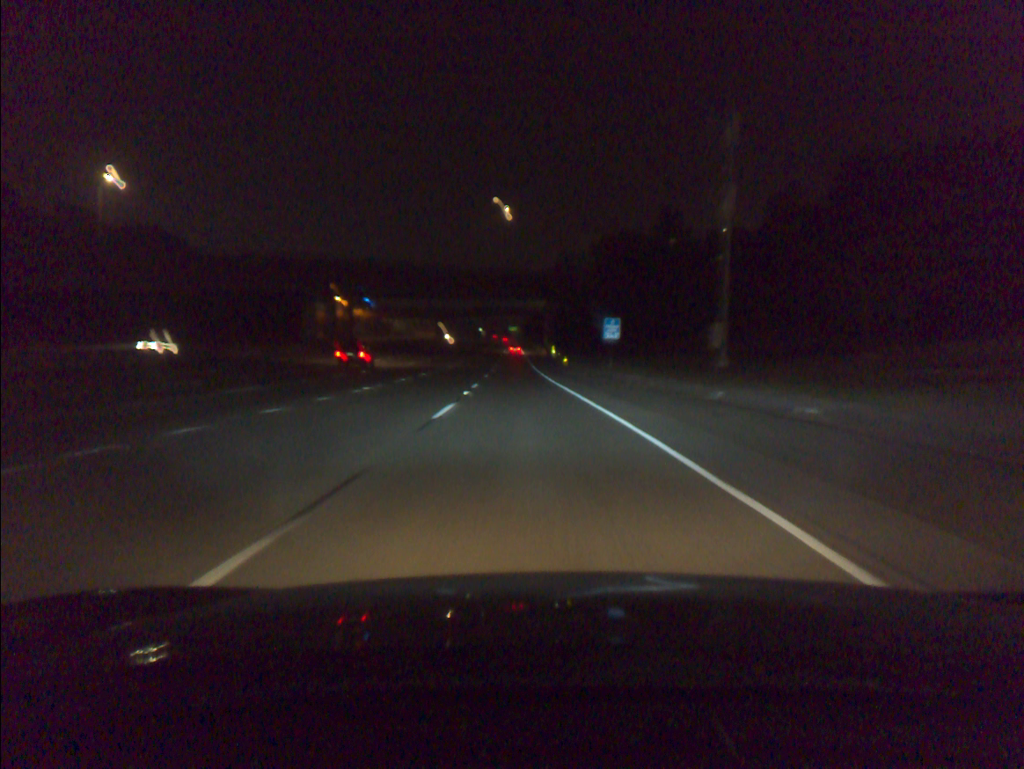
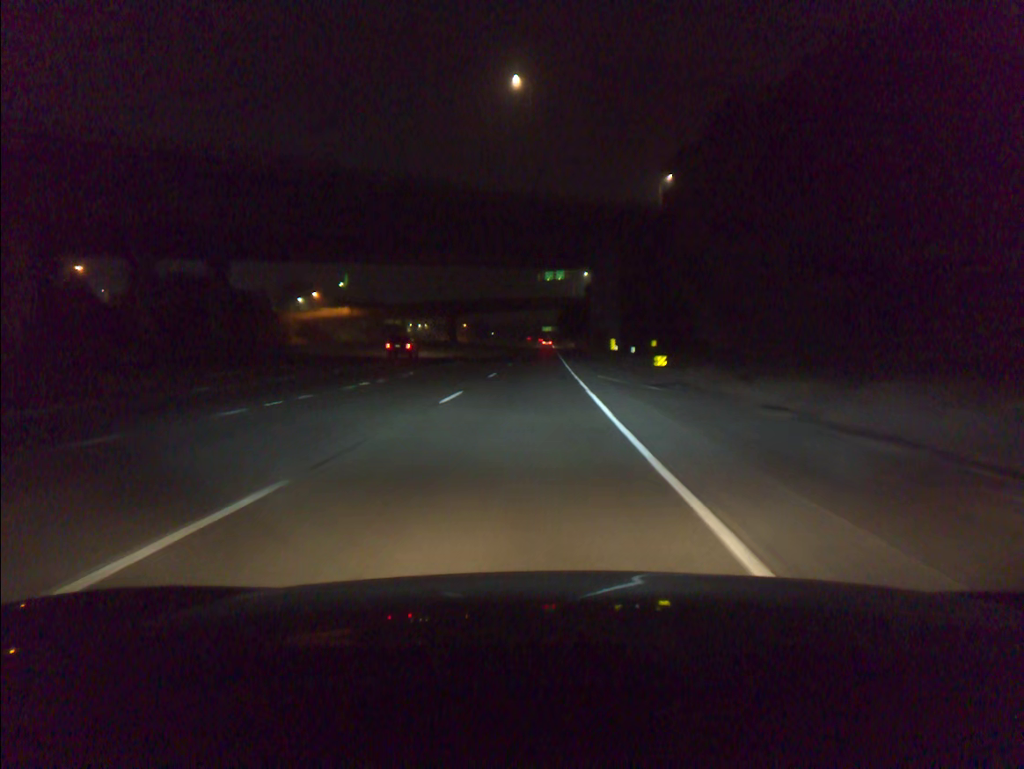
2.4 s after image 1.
(-1.1, +56.2) m; -3°
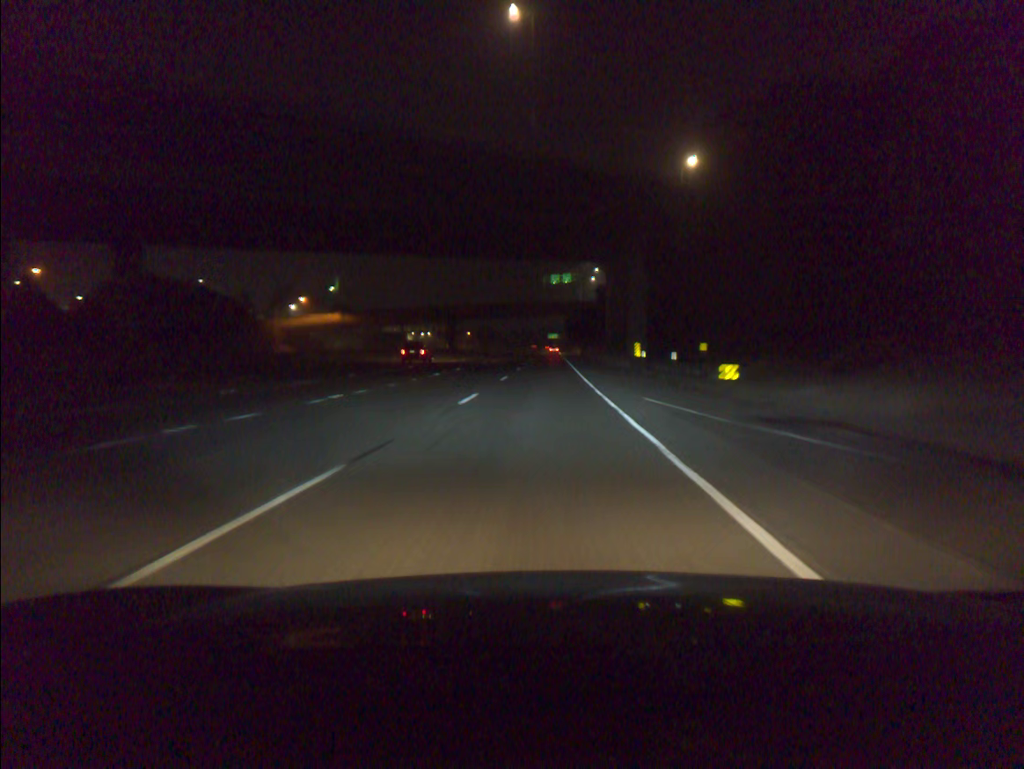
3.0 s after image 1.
(-0.1, +13.6) m; 0°
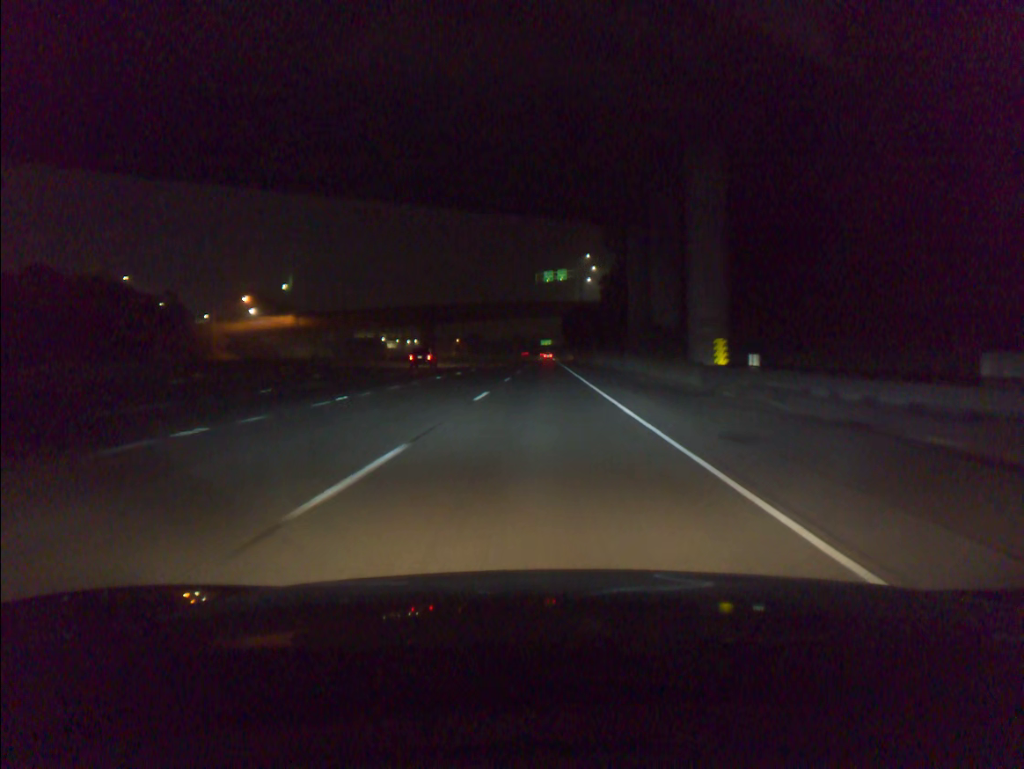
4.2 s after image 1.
(+0.1, +26.9) m; +1°
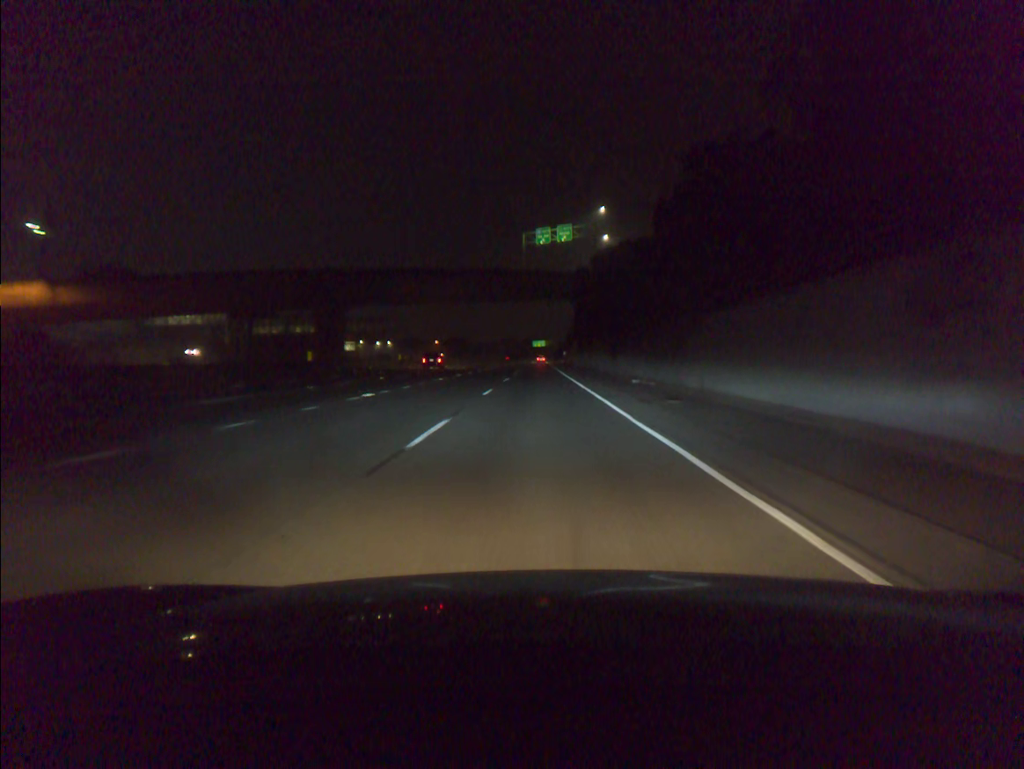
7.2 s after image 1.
(+0.5, +67.8) m; +1°
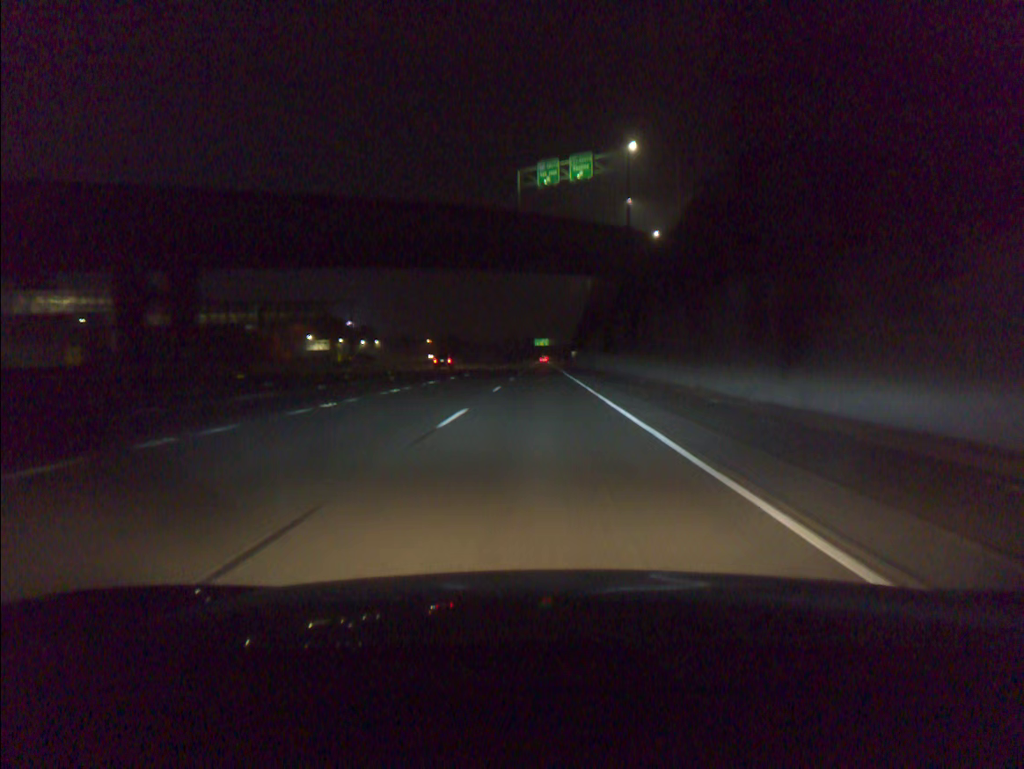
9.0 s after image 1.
(-0.1, +41.1) m; 0°
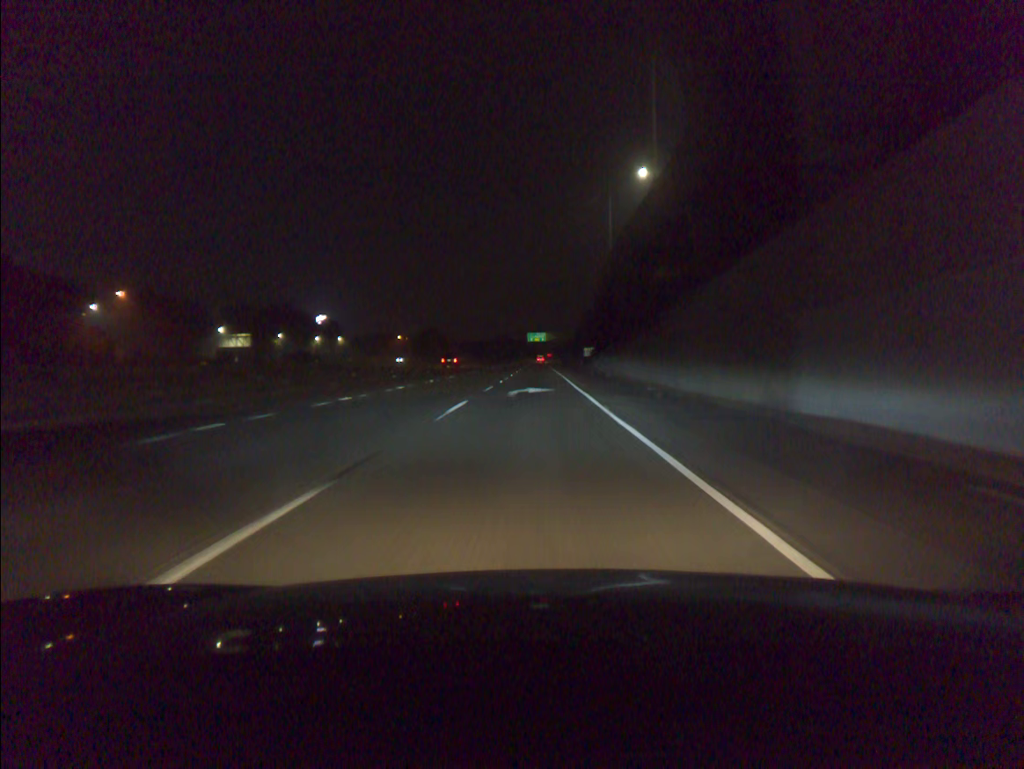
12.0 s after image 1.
(+0.3, +68.9) m; 0°
